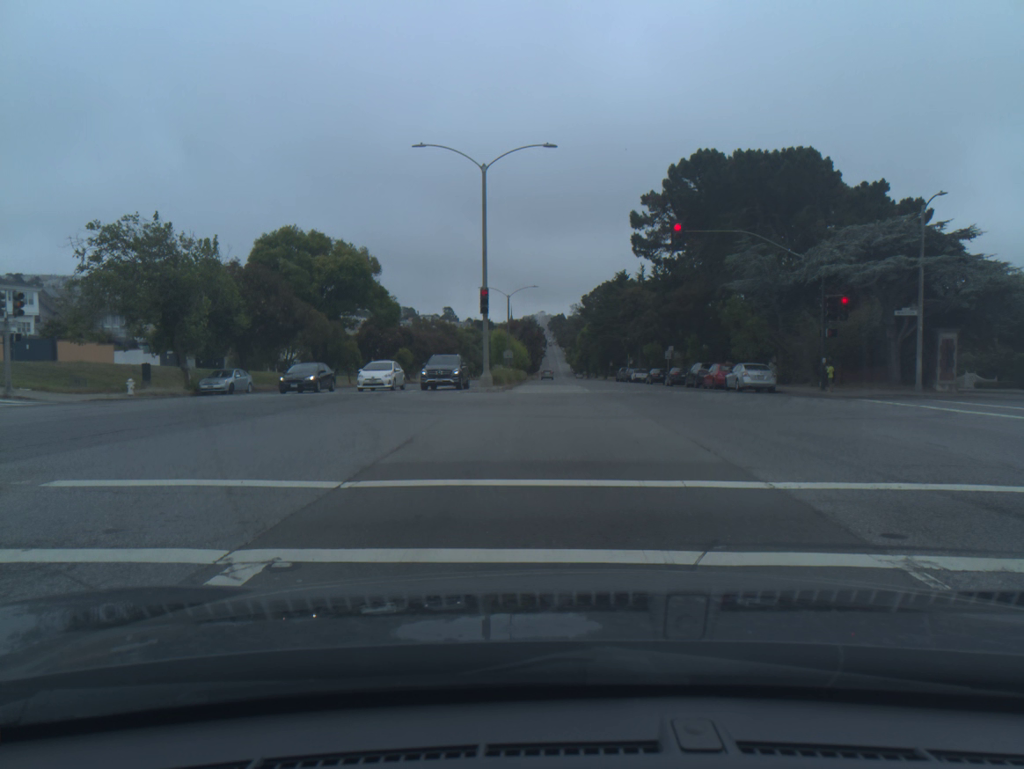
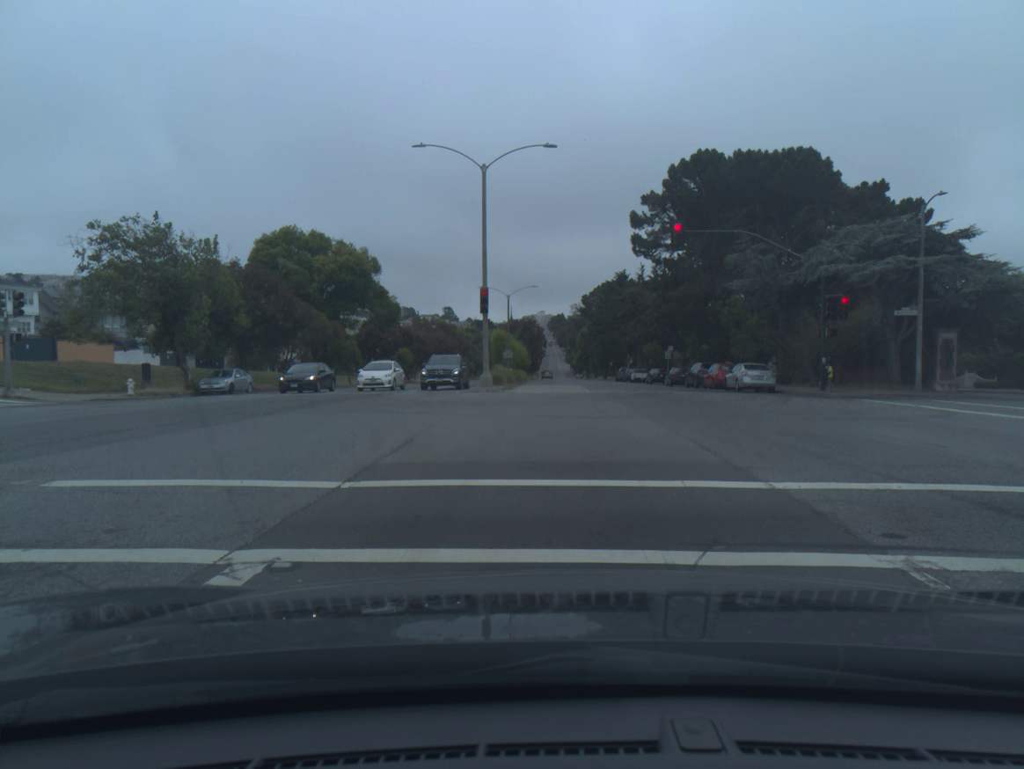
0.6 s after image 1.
(0.0, 0.0) m; 0°
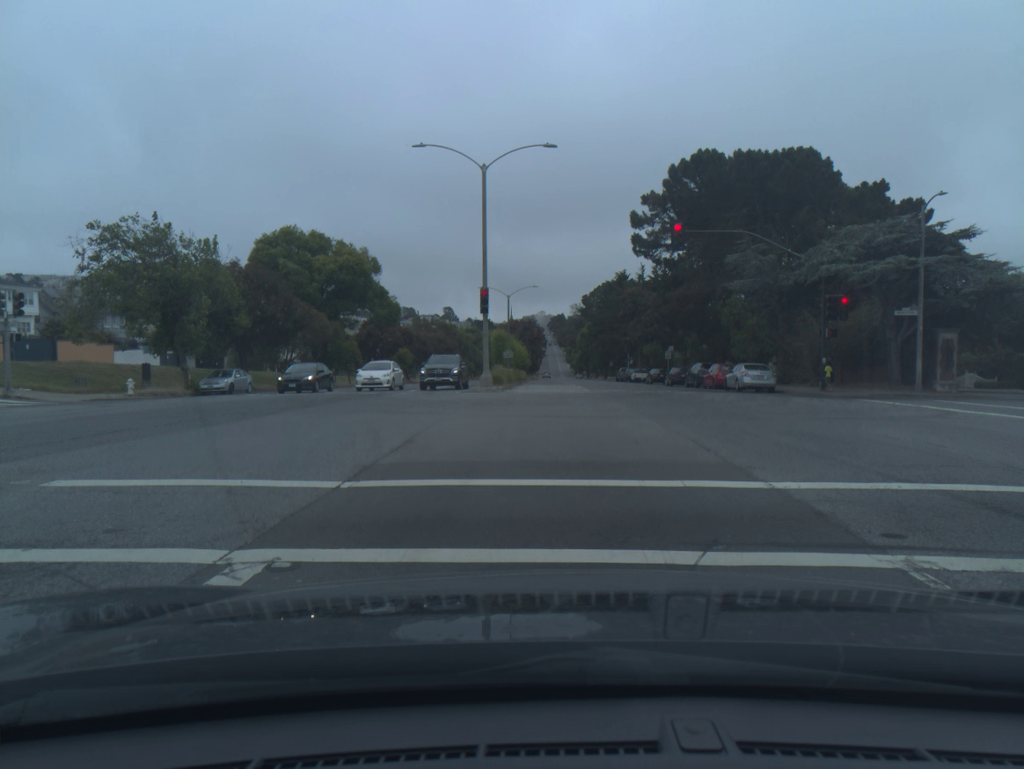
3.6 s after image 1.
(0.0, -0.1) m; 0°
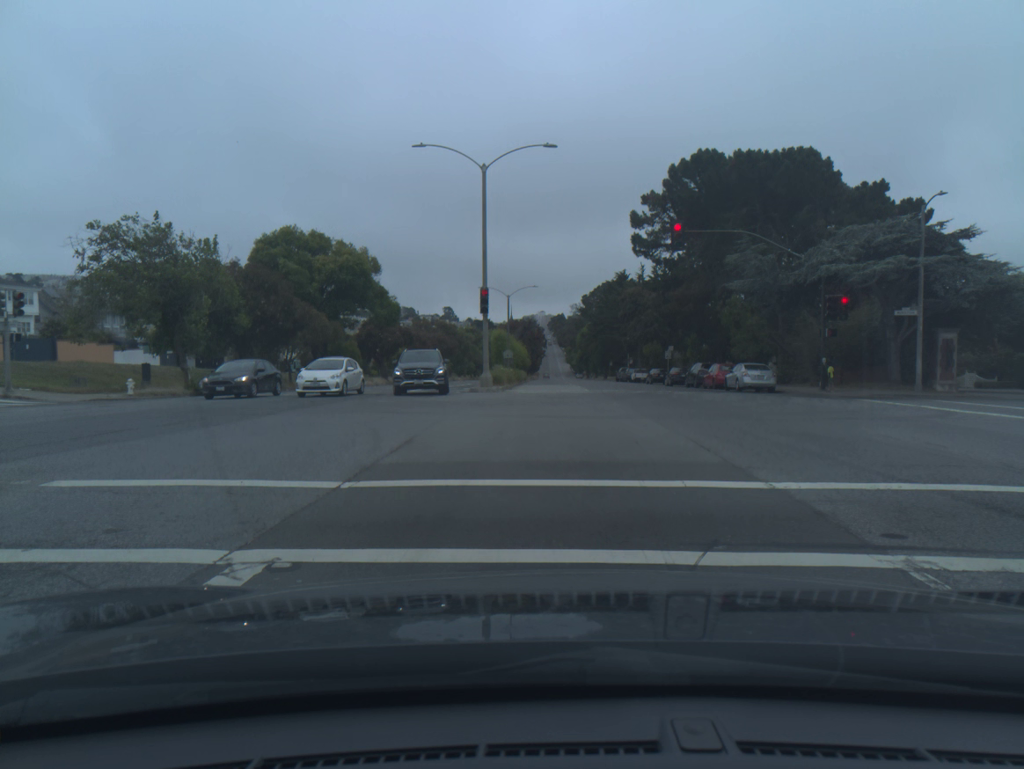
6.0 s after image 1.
(+0.1, -0.1) m; 0°
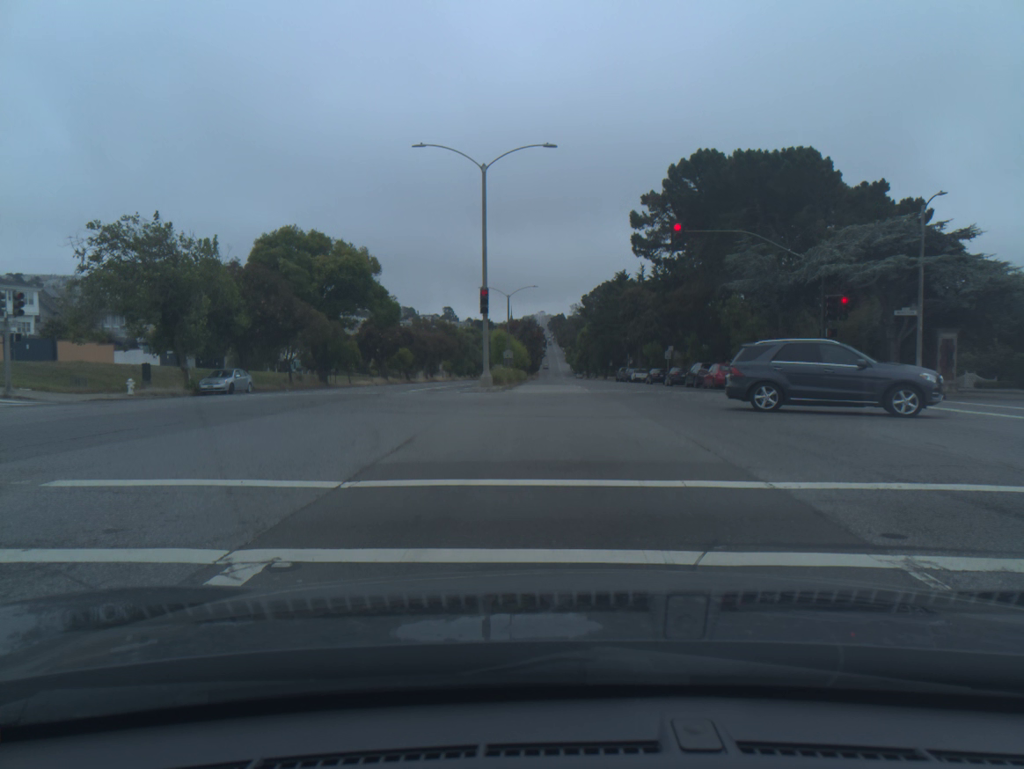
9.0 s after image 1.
(0.0, +0.1) m; 0°
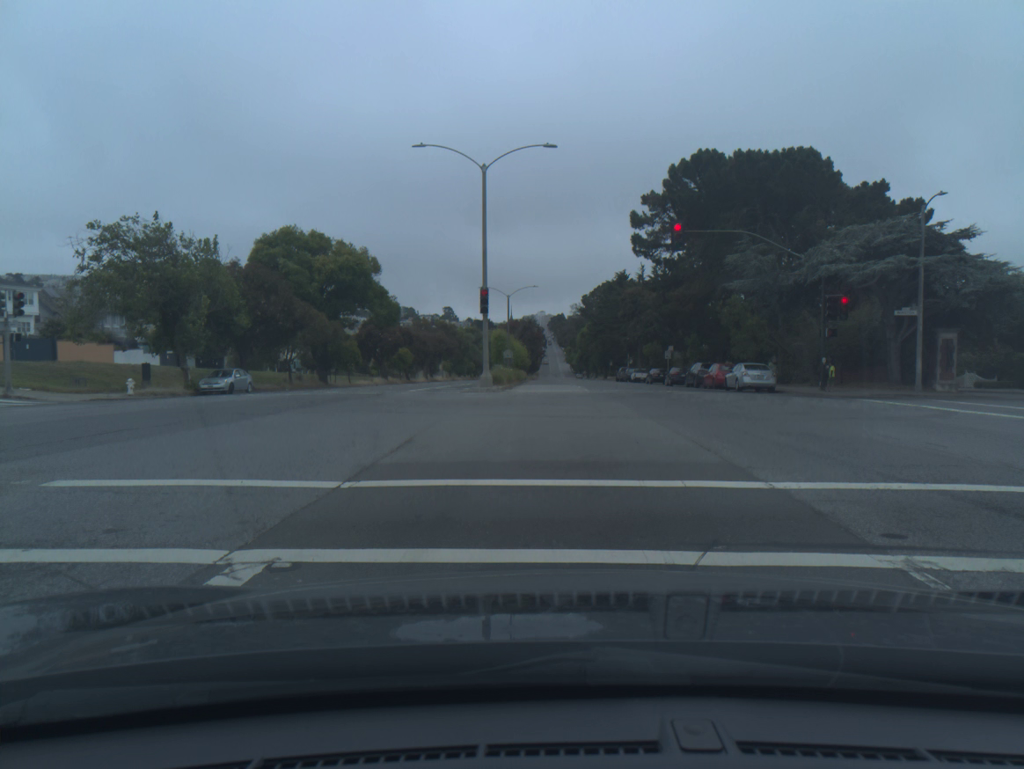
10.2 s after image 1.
(0.0, 0.0) m; 0°
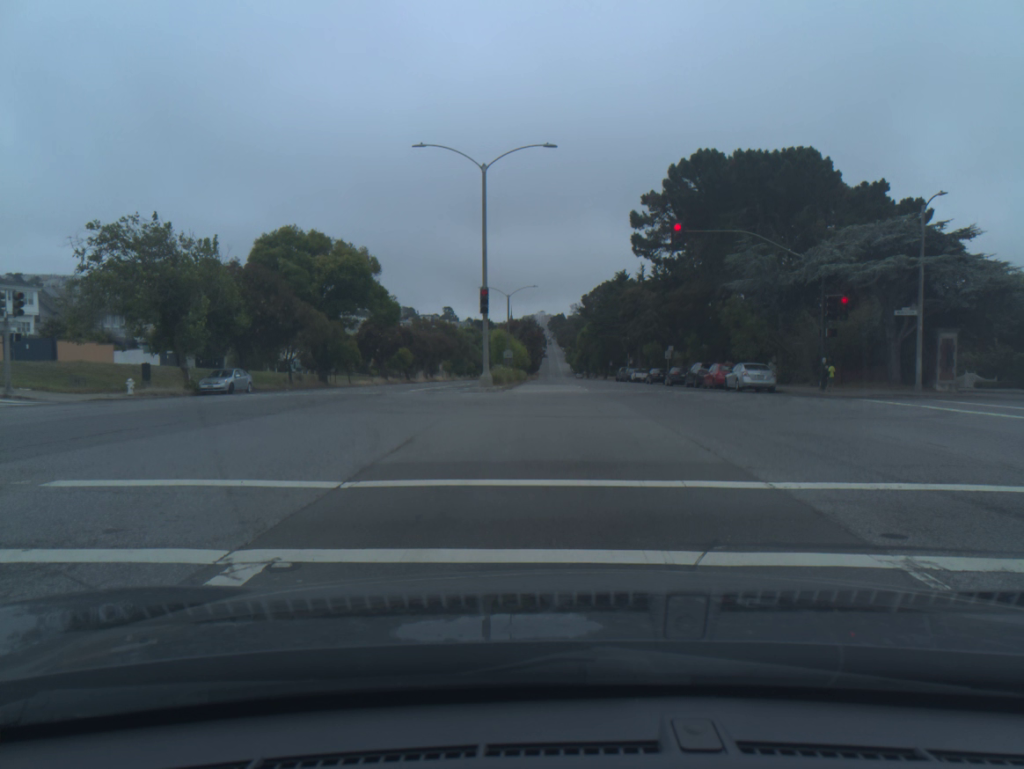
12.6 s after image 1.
(0.0, 0.0) m; 0°
